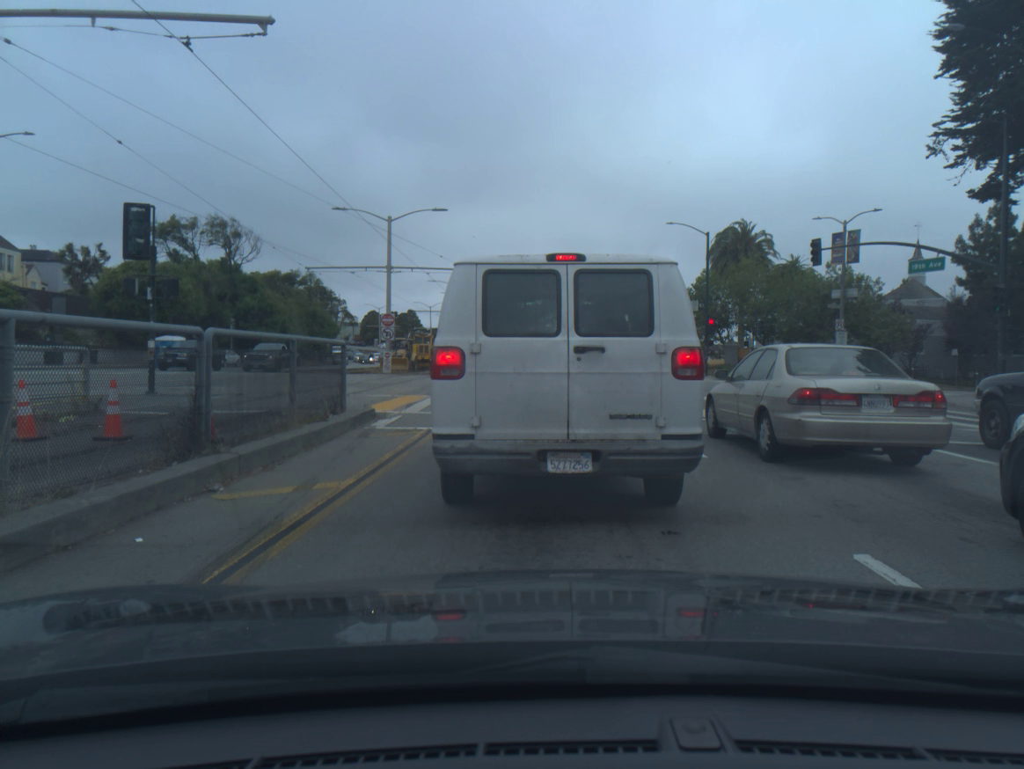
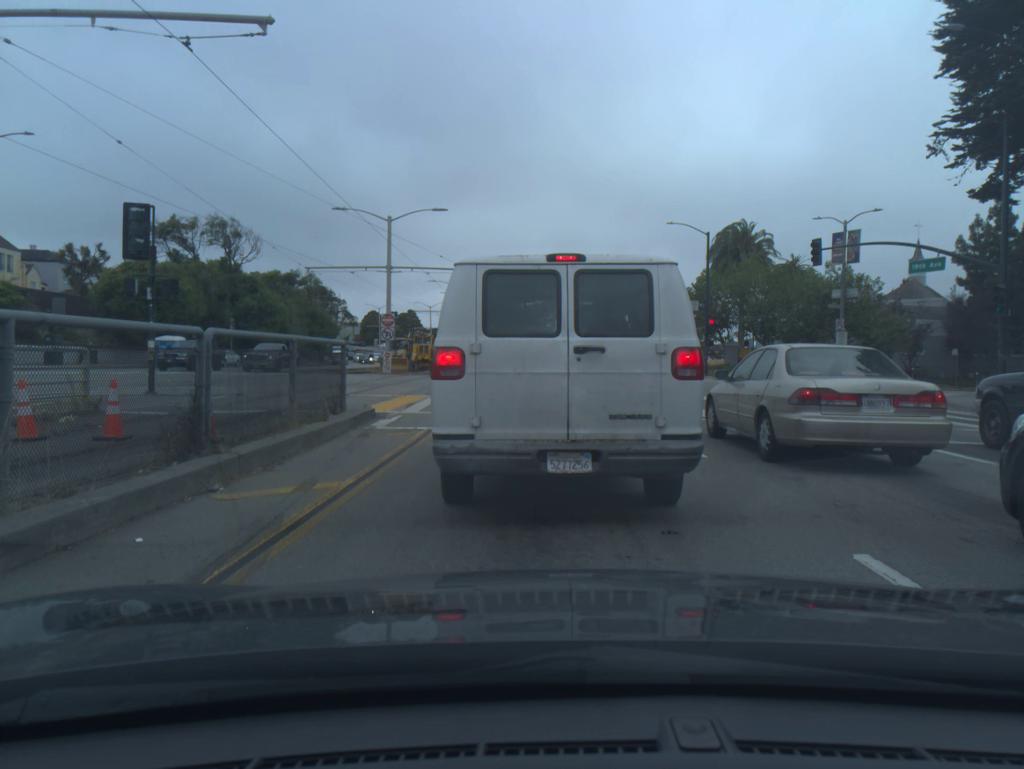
(0.0, 0.0) m; 0°
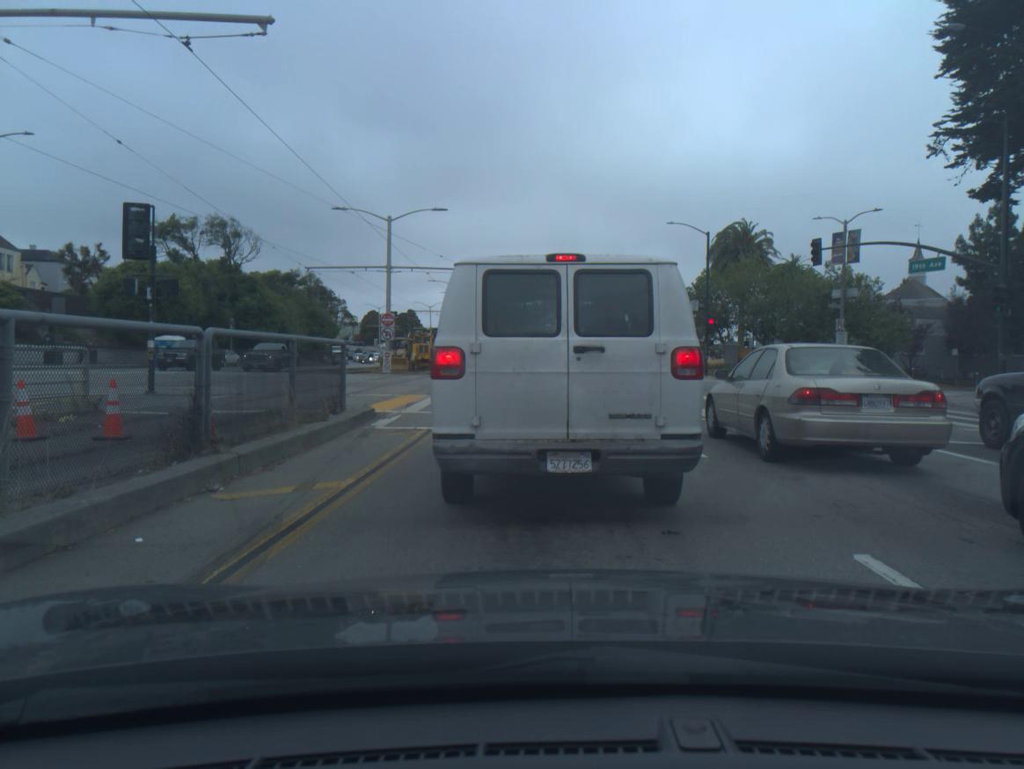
(0.0, 0.0) m; 0°
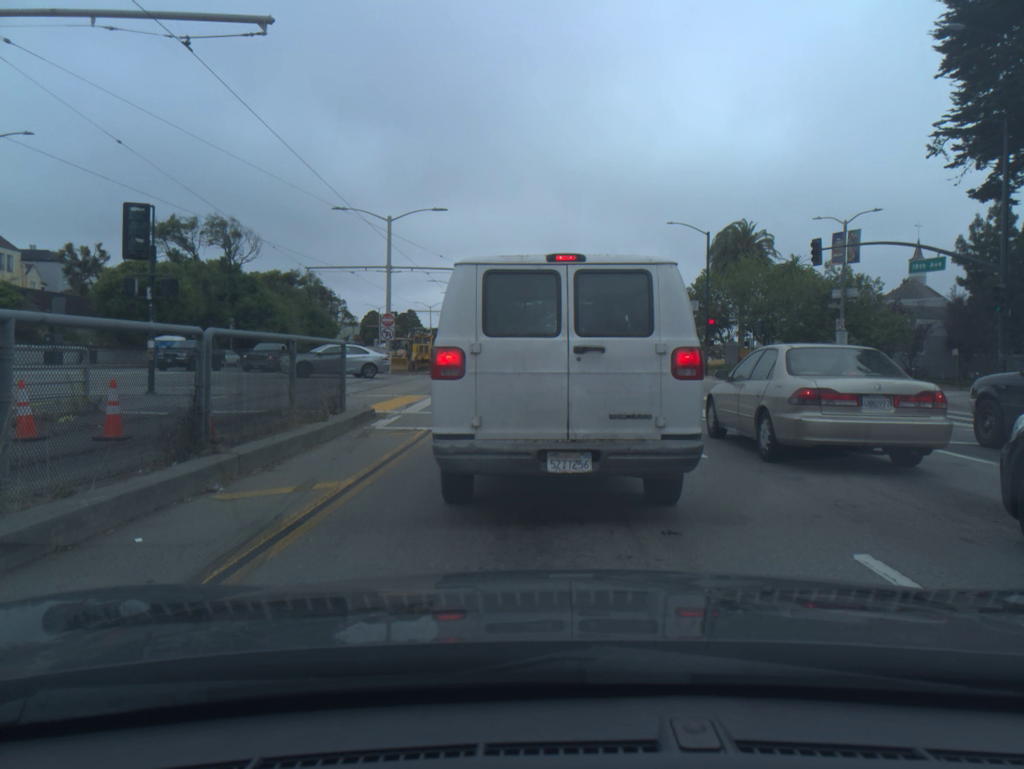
(0.0, 0.0) m; 0°
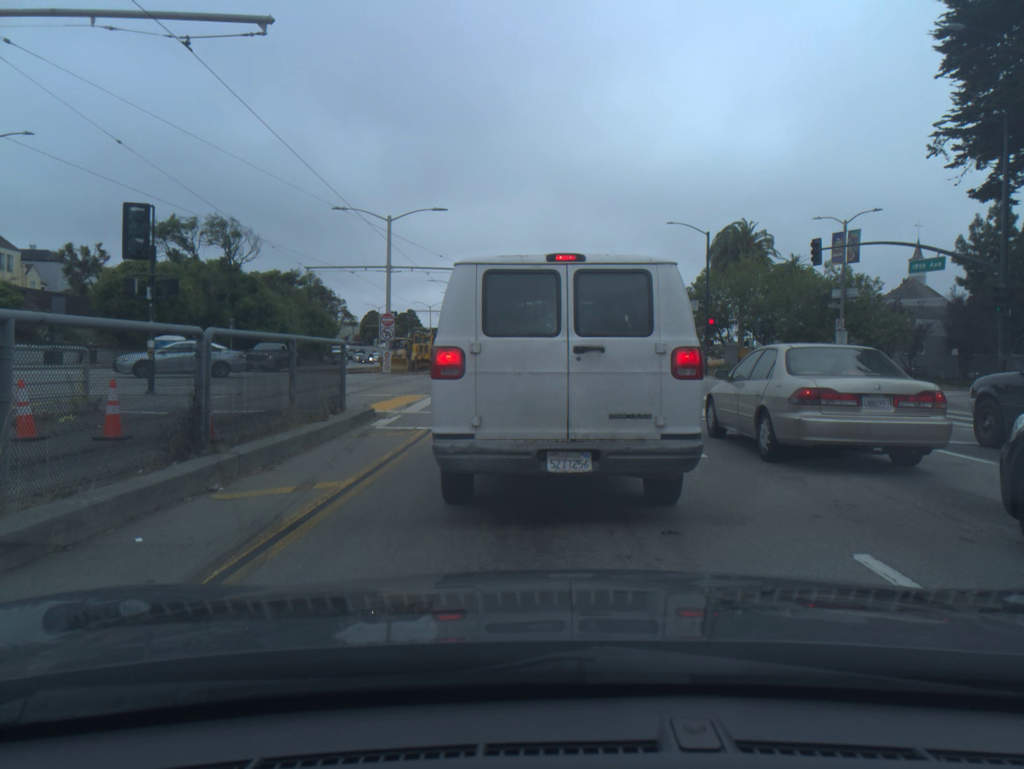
(0.0, 0.0) m; 0°
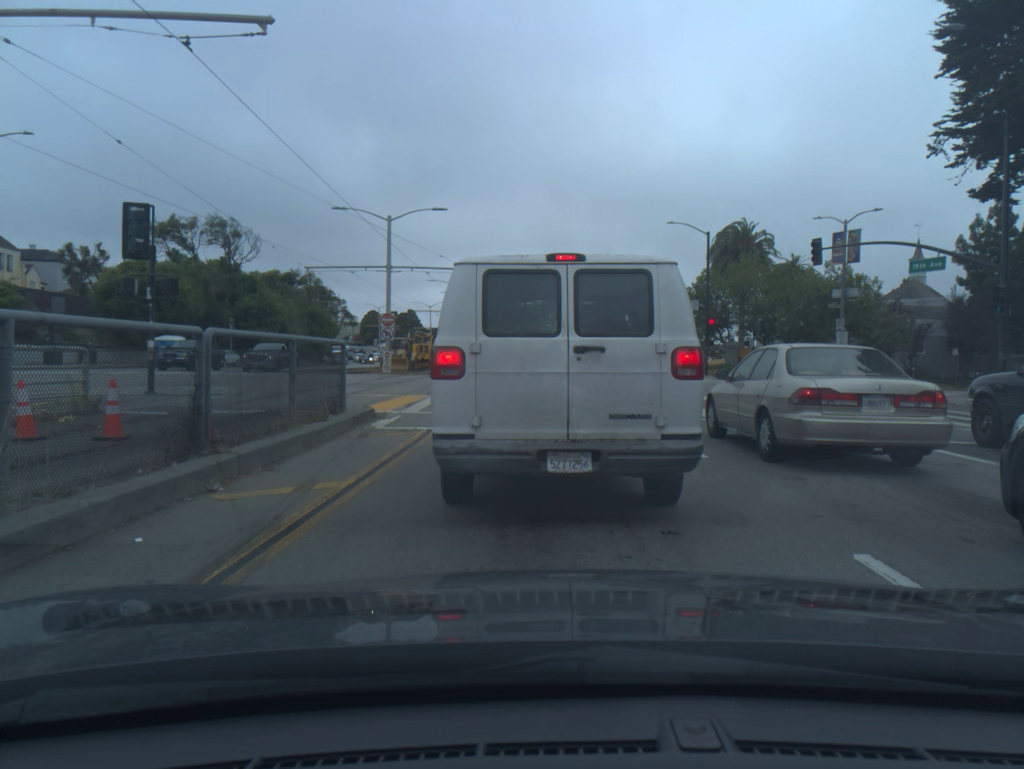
(0.0, 0.0) m; 0°
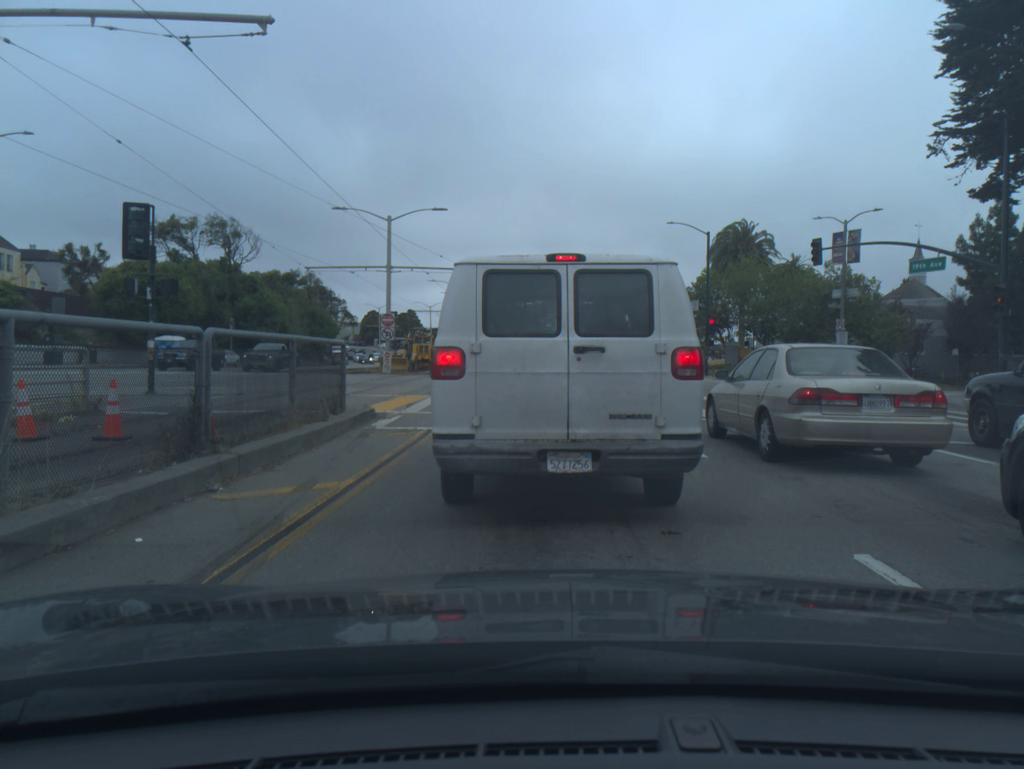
(0.0, 0.0) m; 0°
